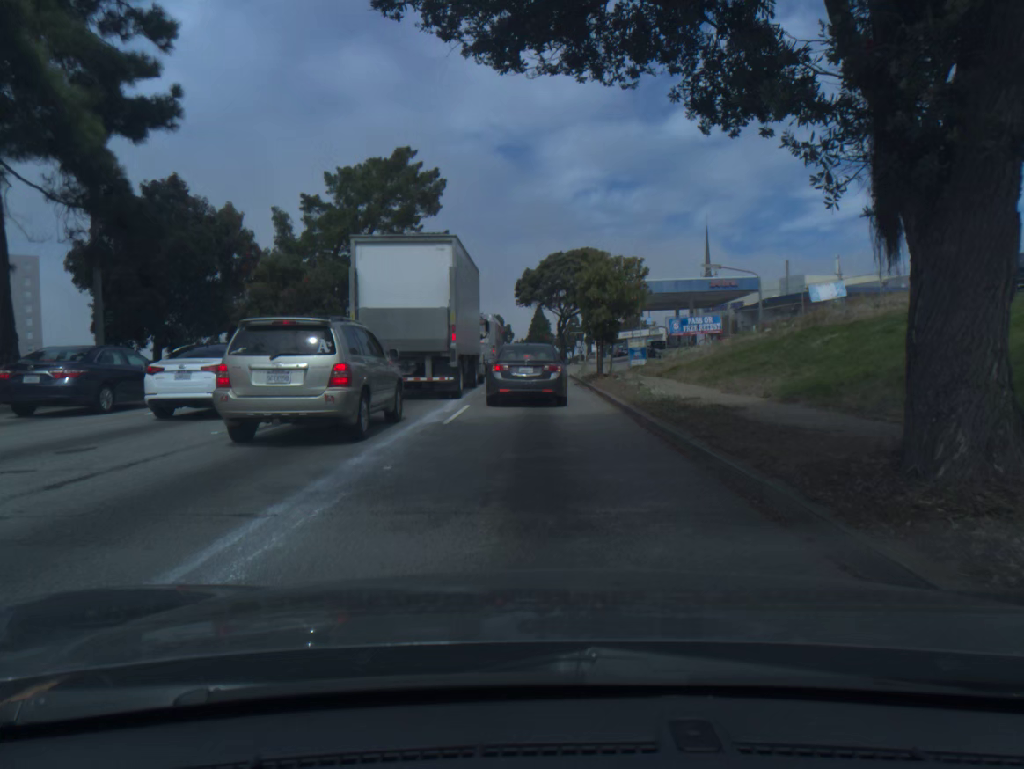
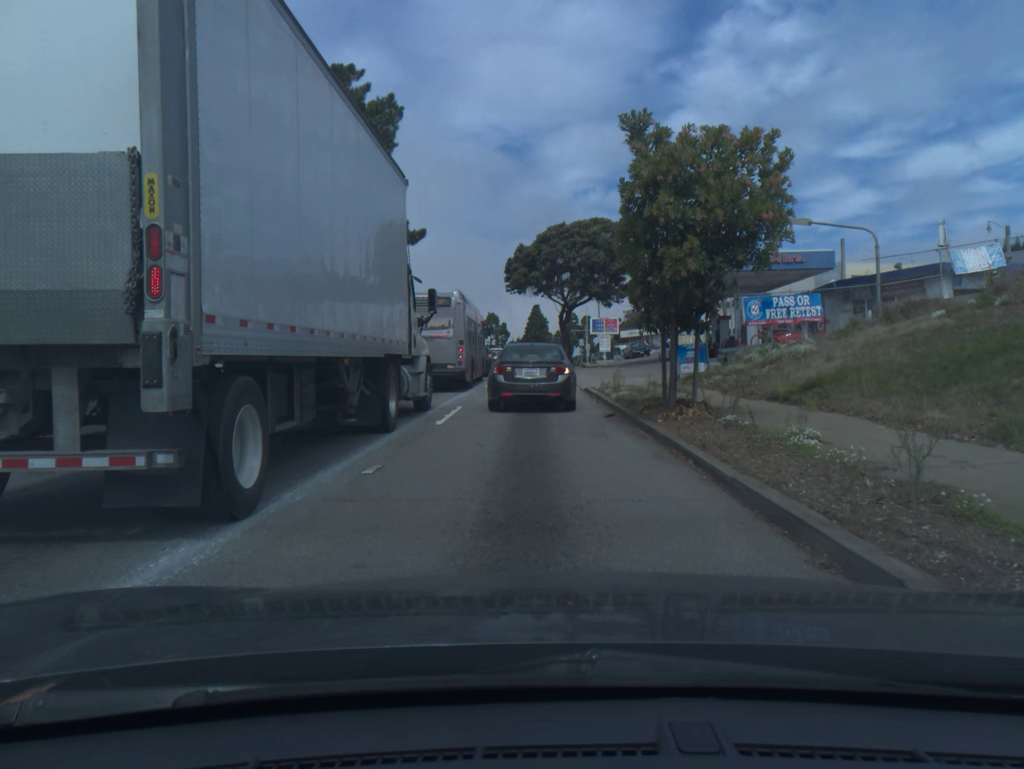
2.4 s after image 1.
(0.0, +14.8) m; +1°
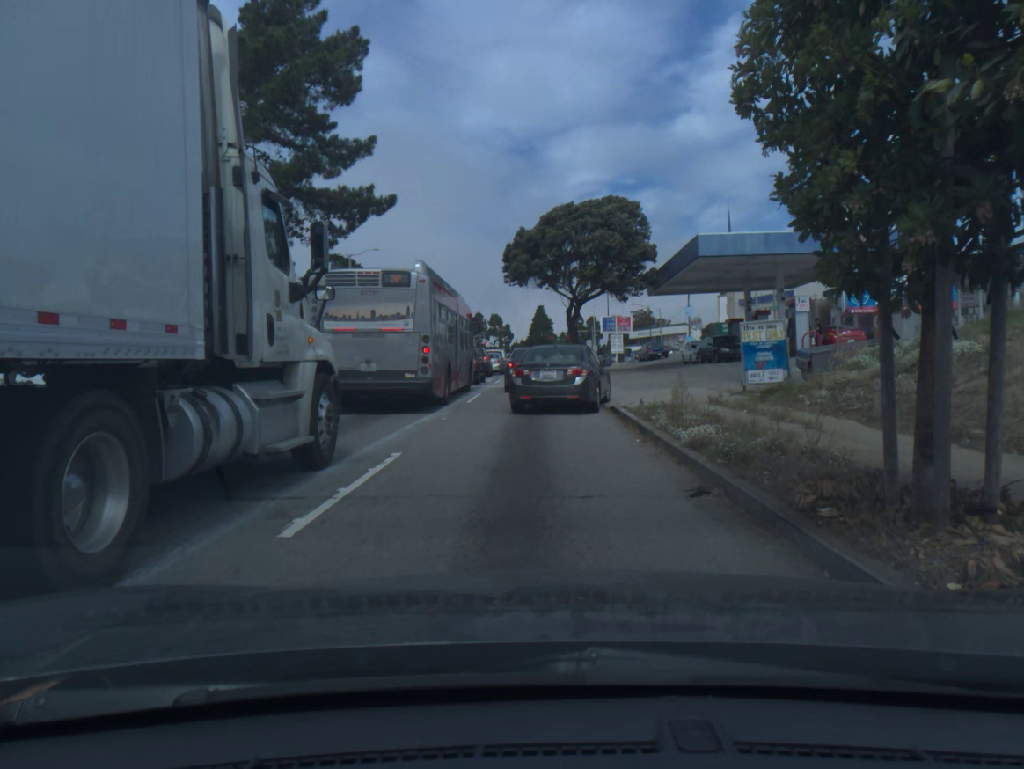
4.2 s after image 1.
(0.0, +8.1) m; -1°
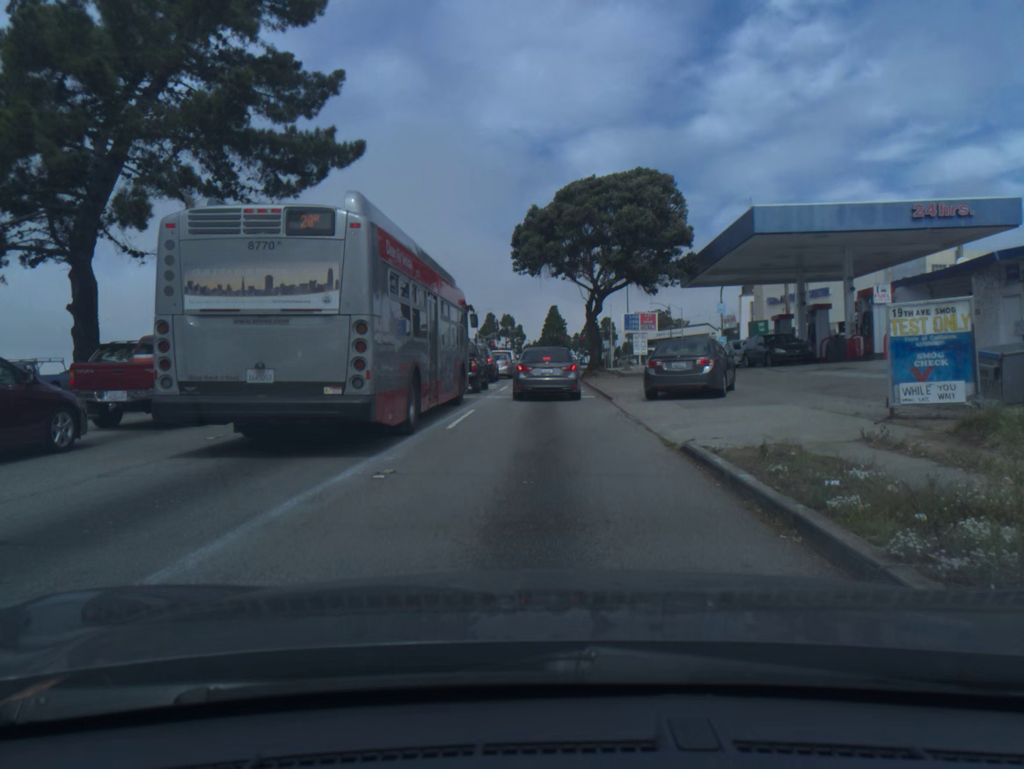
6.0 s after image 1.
(-0.1, +7.0) m; -1°
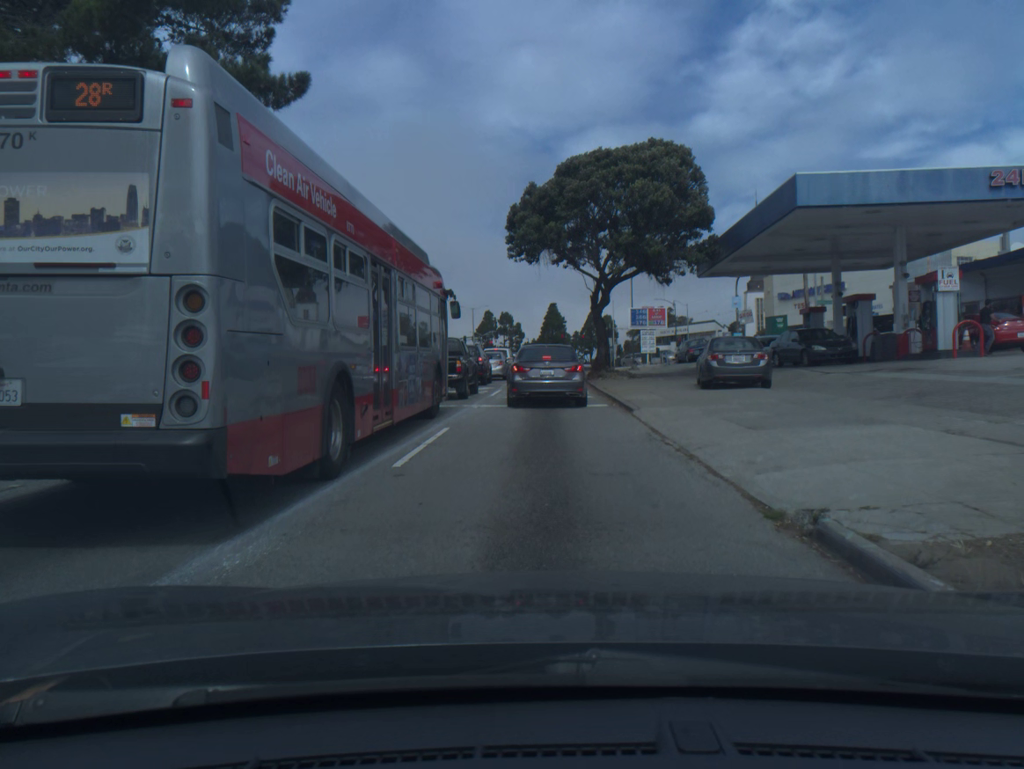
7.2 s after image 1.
(0.0, +4.7) m; 0°
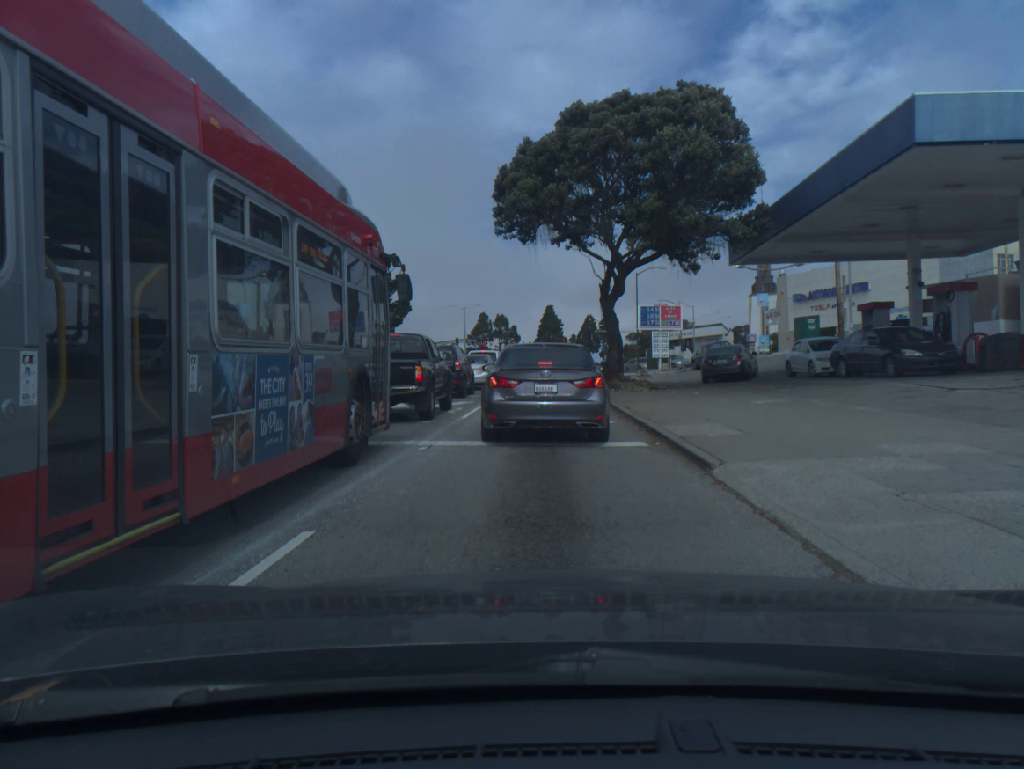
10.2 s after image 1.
(0.0, +7.6) m; 0°
